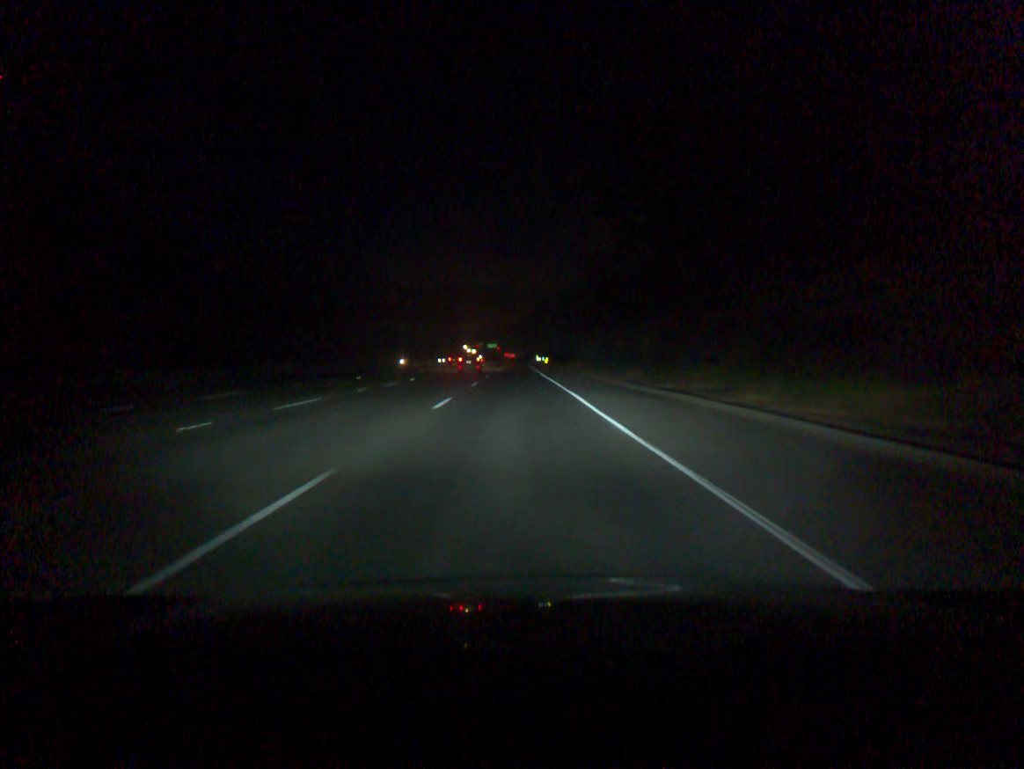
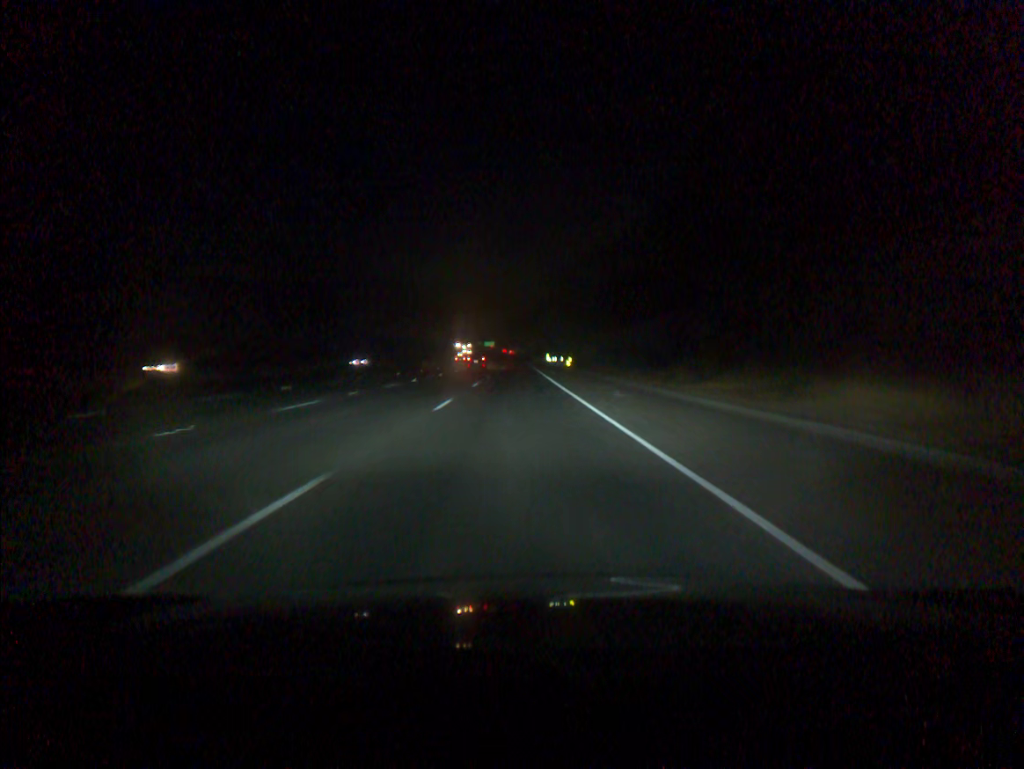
(-0.2, +73.3) m; 0°
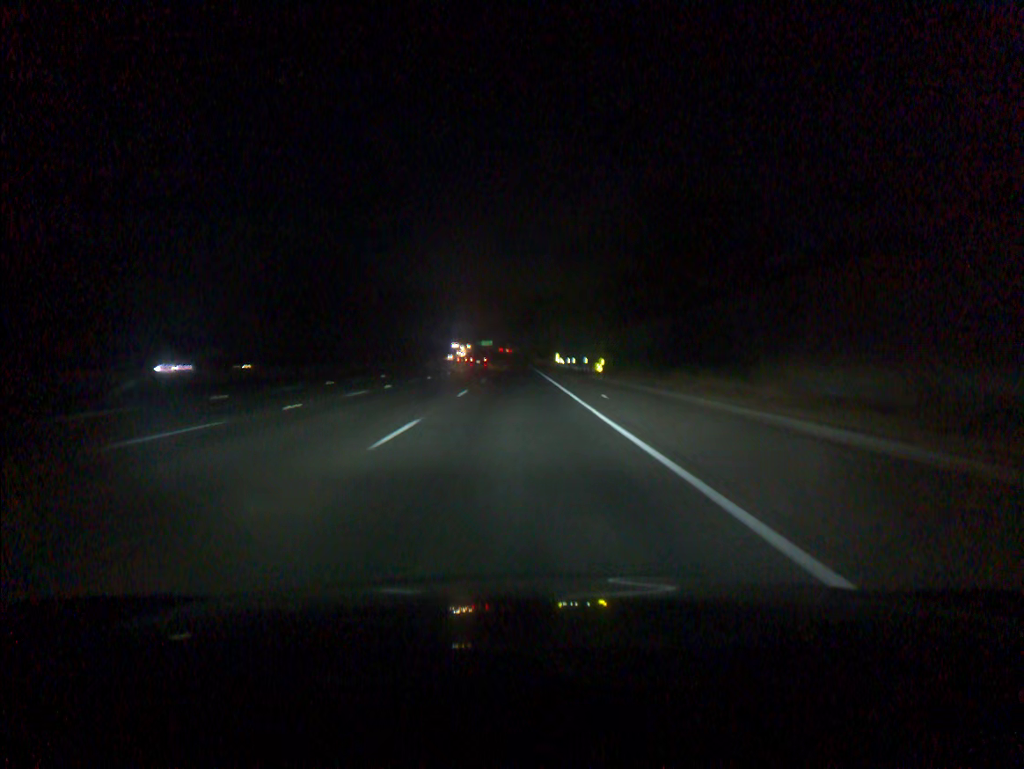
(0.0, +36.6) m; 0°
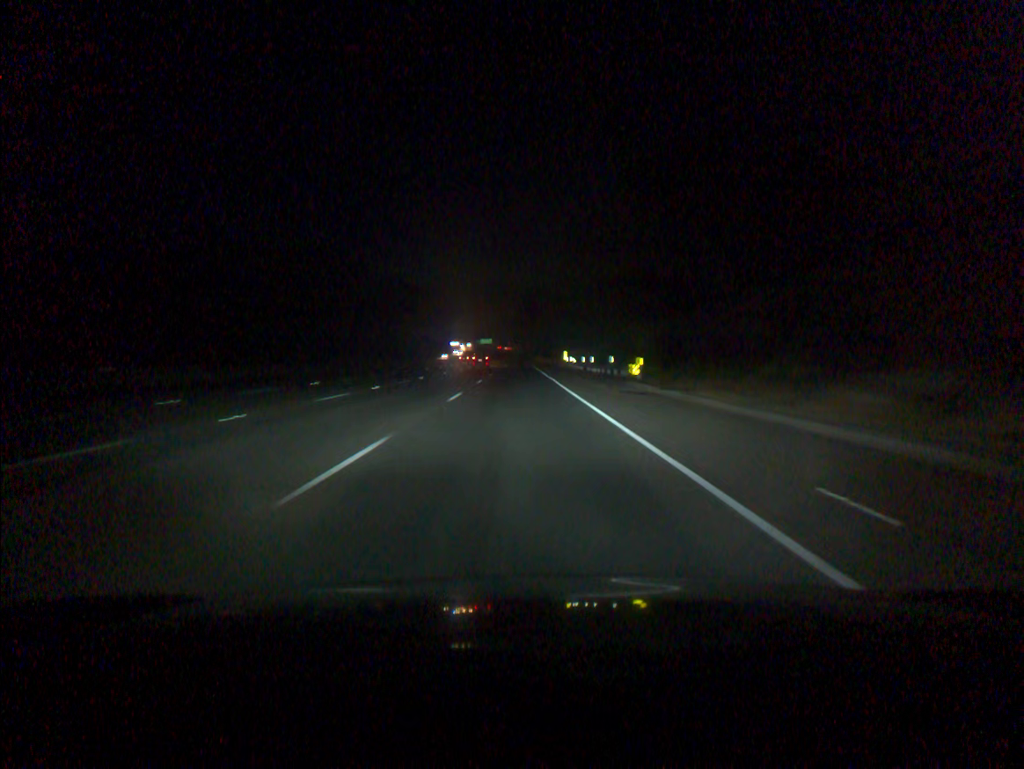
(0.0, +18.3) m; 0°
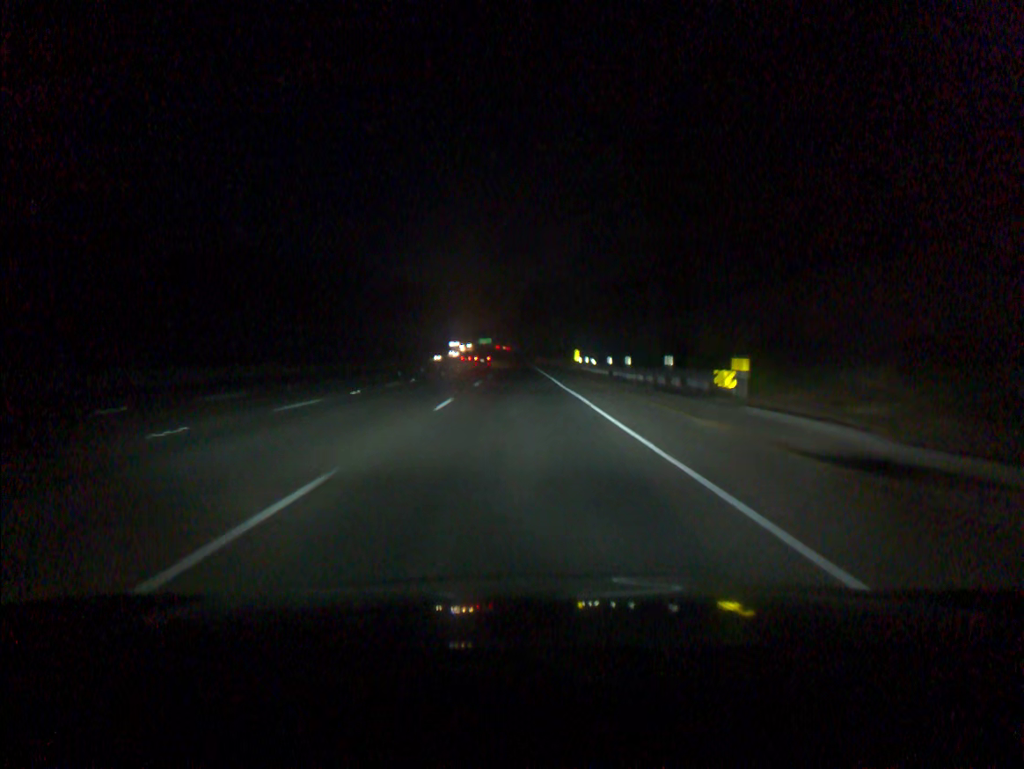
(0.0, +18.3) m; 0°
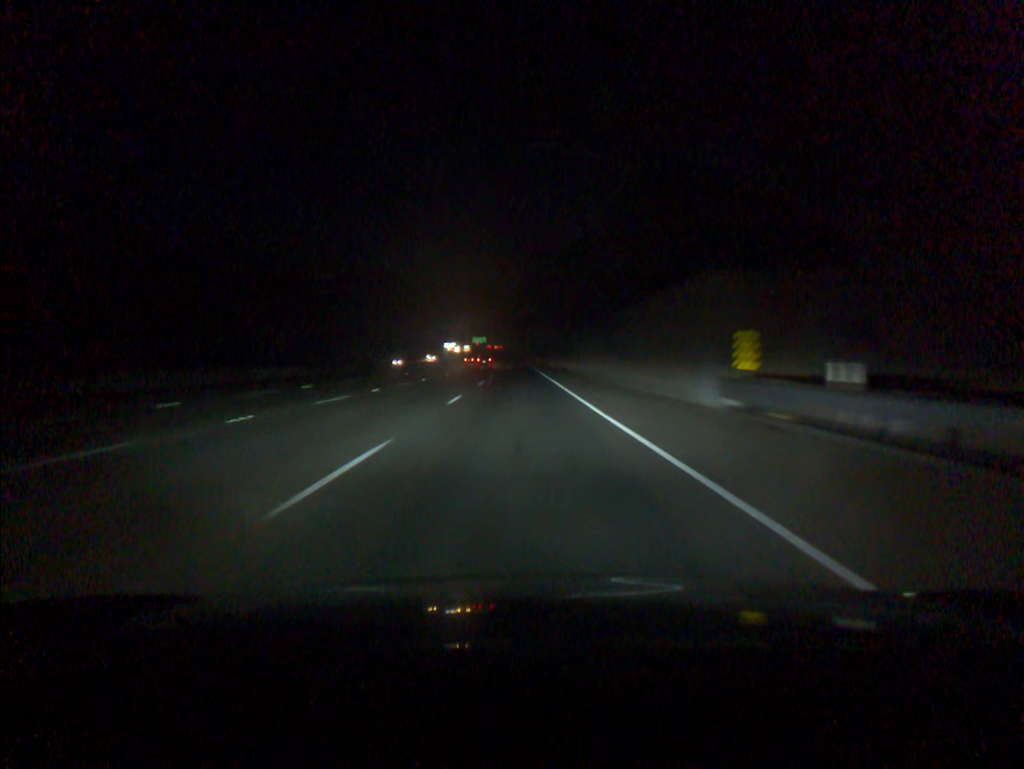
(0.0, +54.9) m; 0°
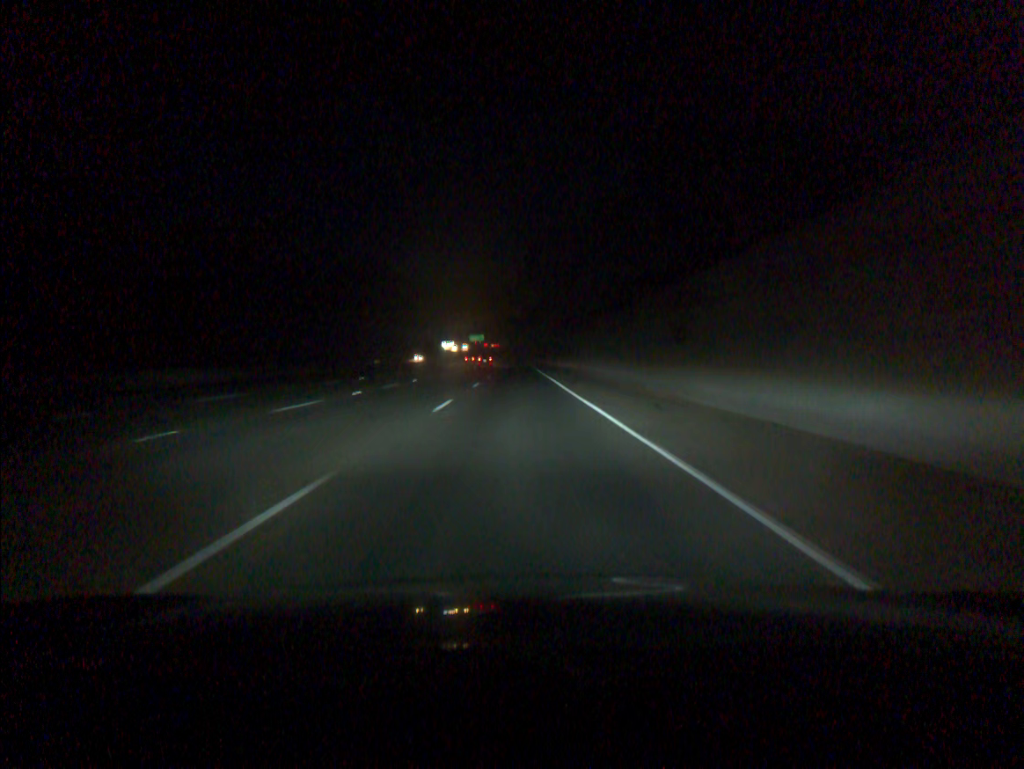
(0.0, +18.3) m; 0°
